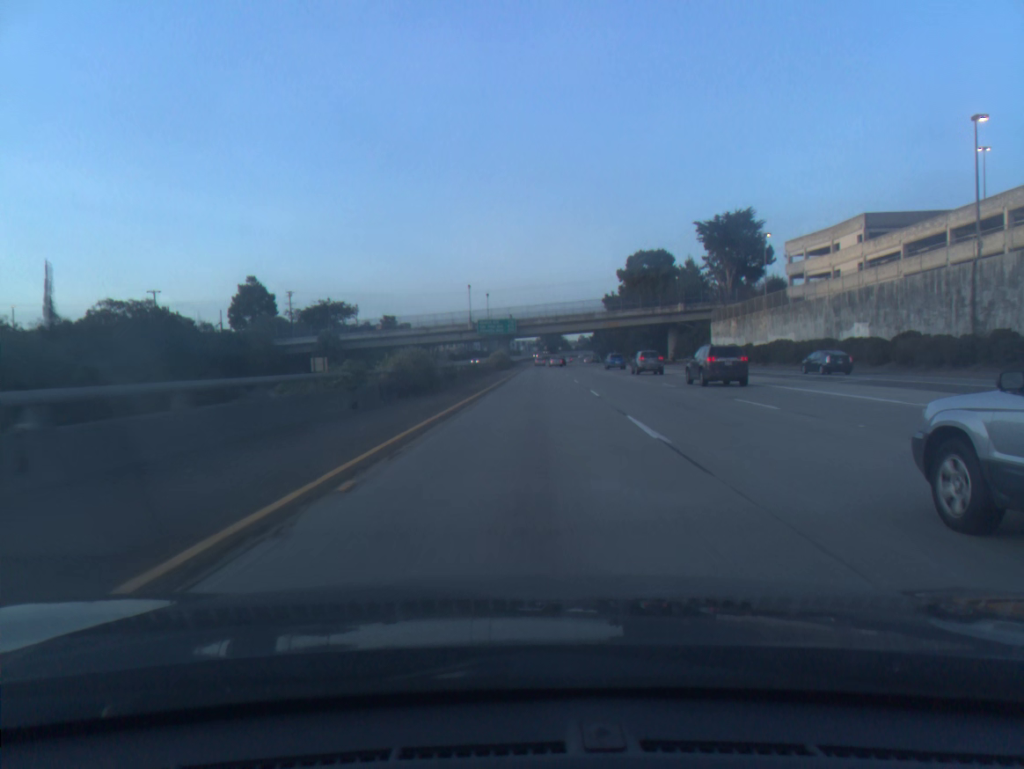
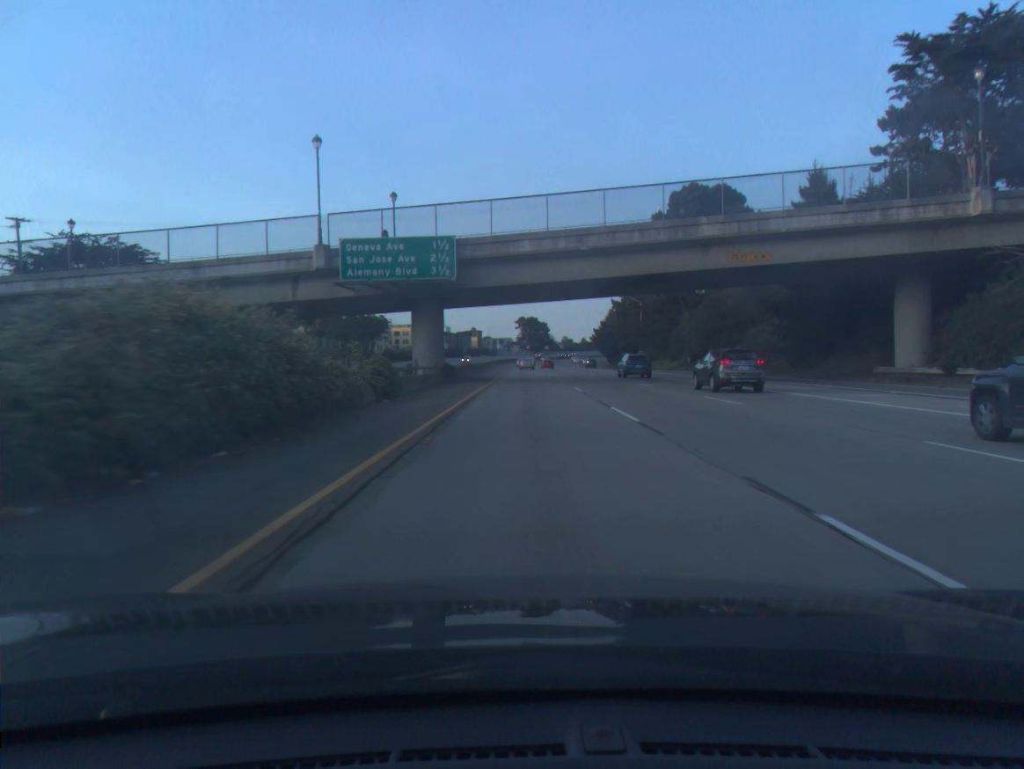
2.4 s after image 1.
(+2.1, +81.5) m; +2°
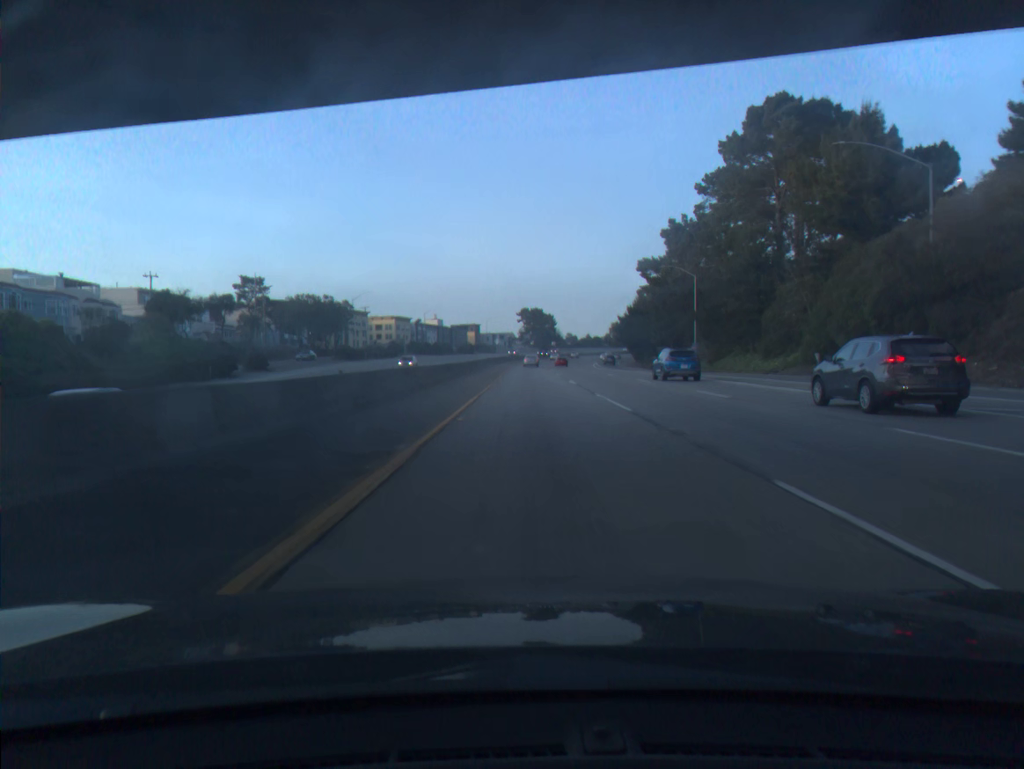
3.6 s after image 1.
(0.0, +40.7) m; 0°
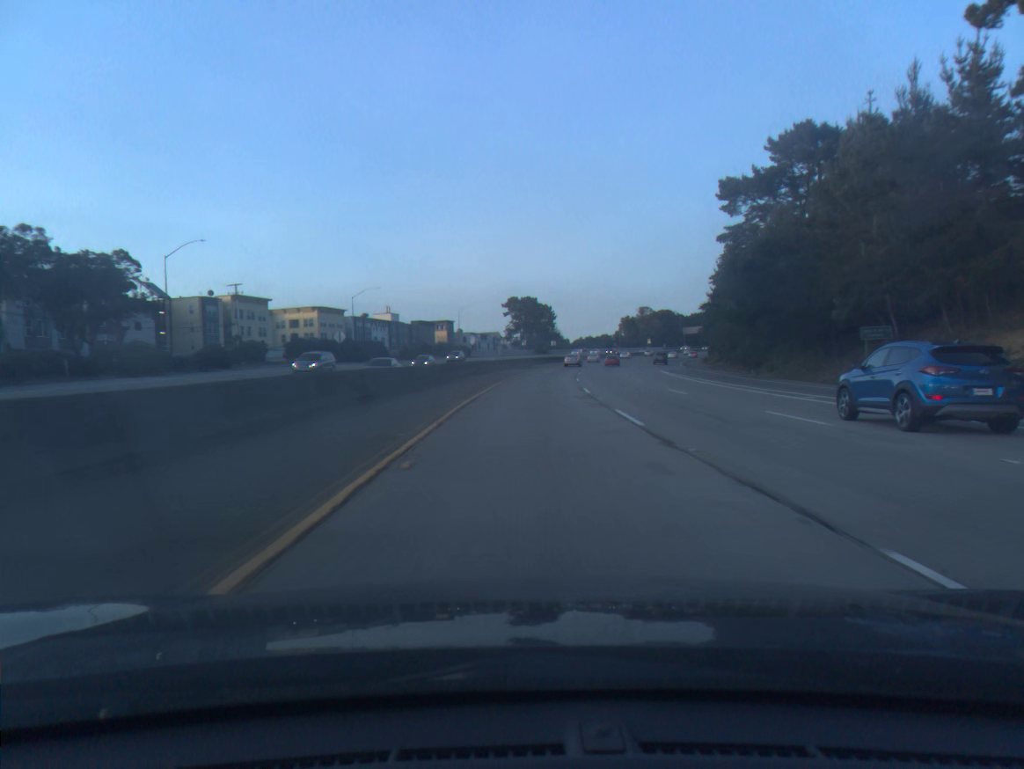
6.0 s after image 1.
(+0.5, +80.0) m; +1°
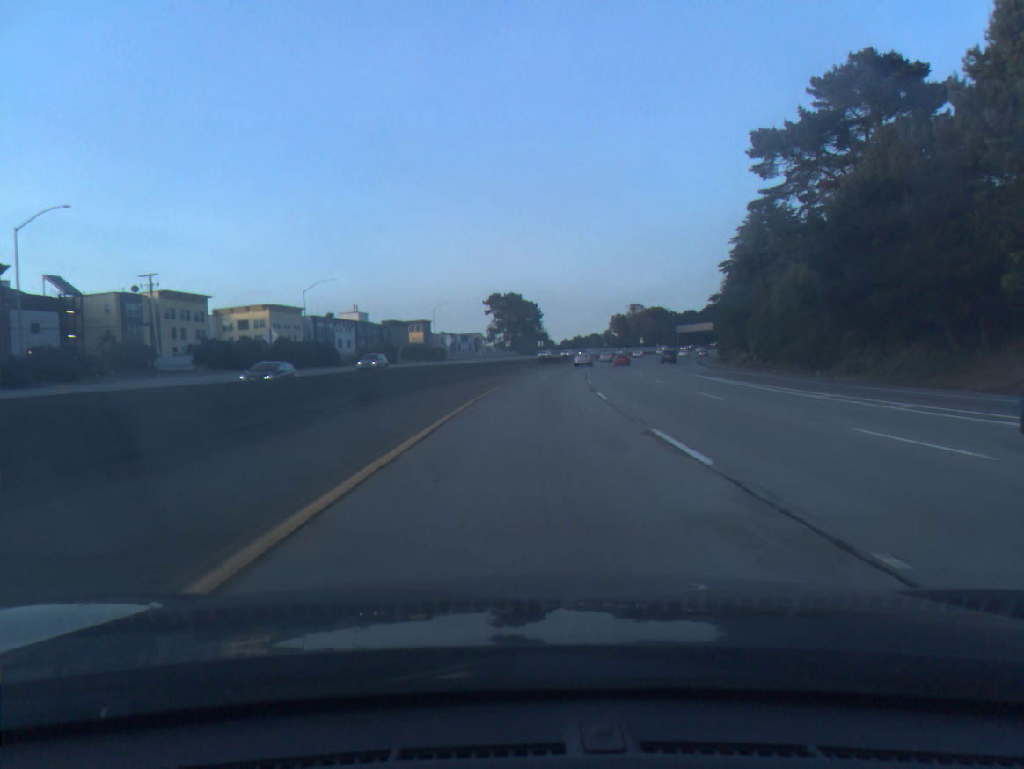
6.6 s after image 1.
(+0.2, +20.1) m; +1°
